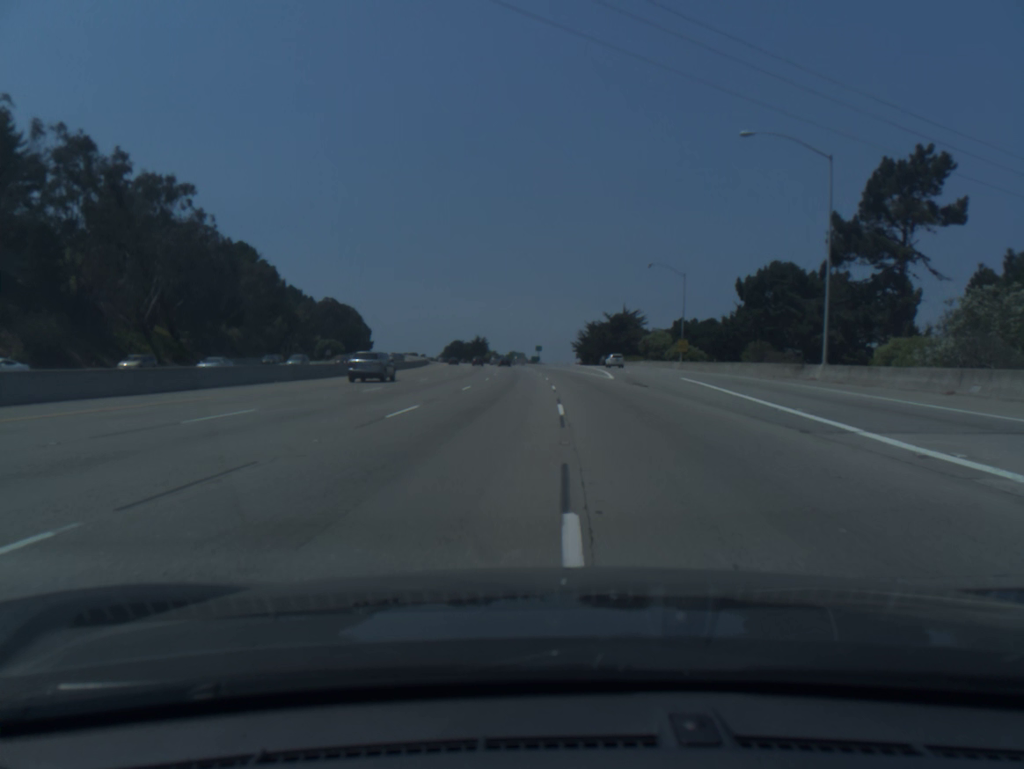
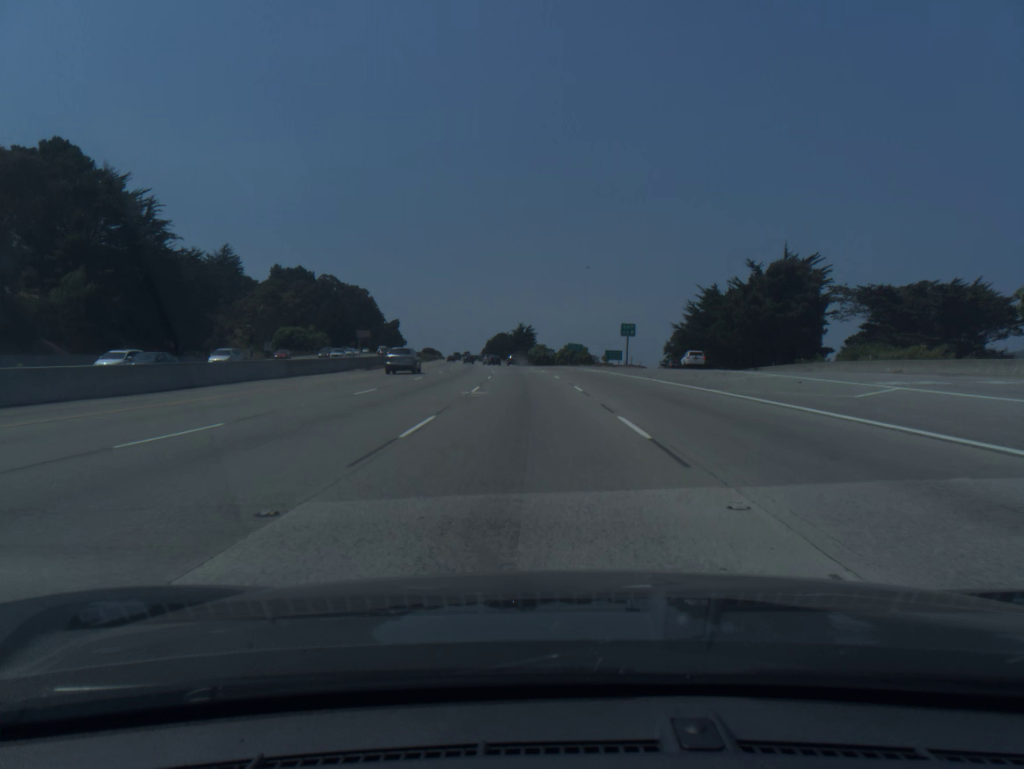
(-3.3, +92.3) m; -4°
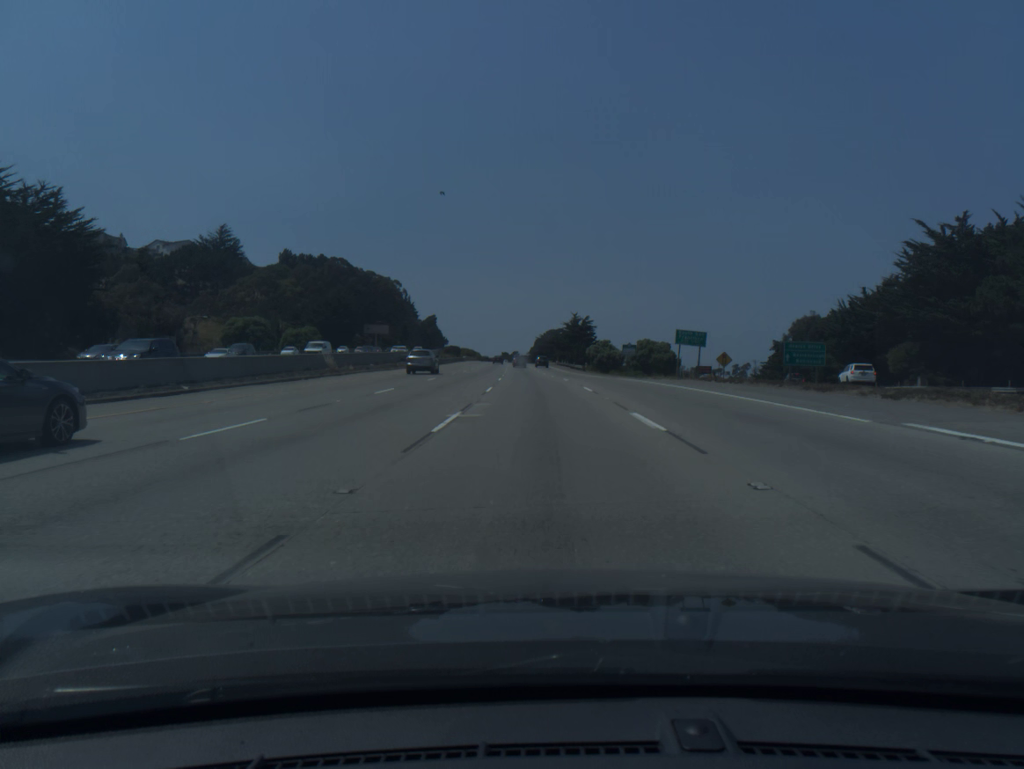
(-1.9, +57.4) m; -4°
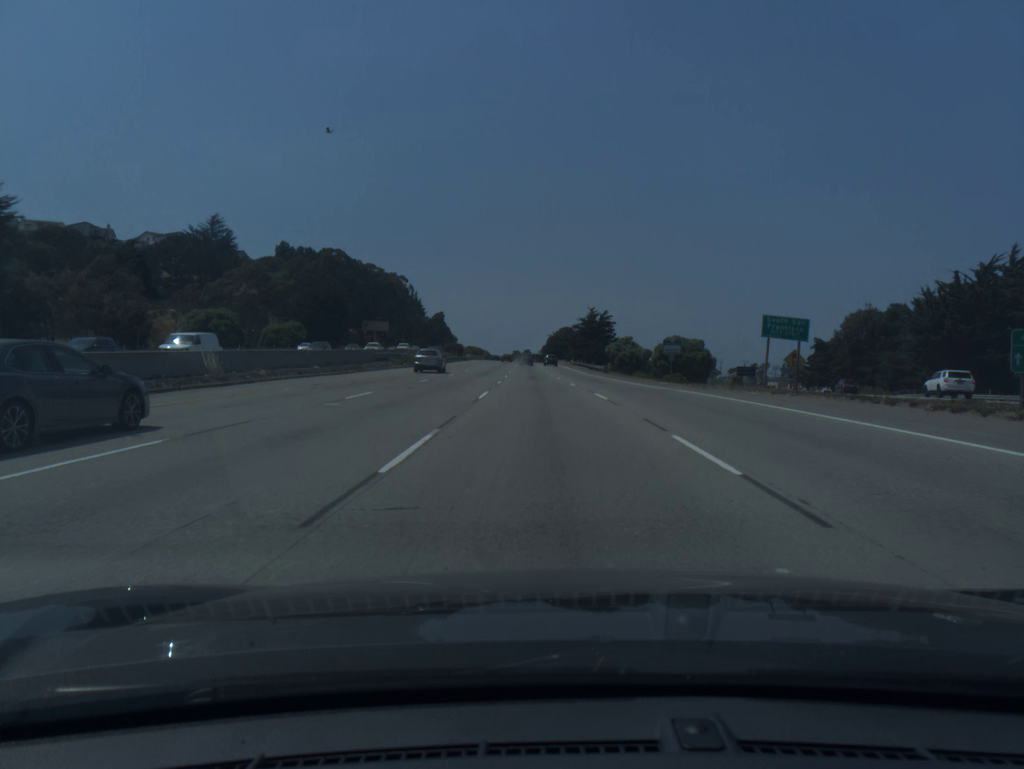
(-0.2, +19.0) m; -1°
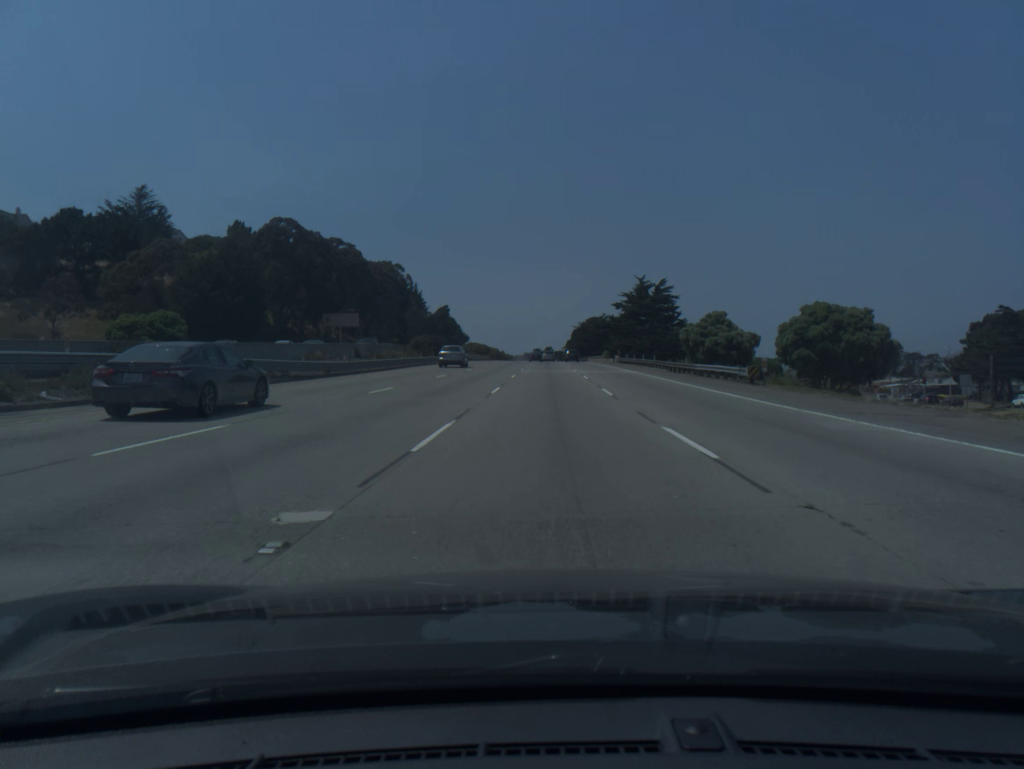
(-0.9, +57.0) m; -2°
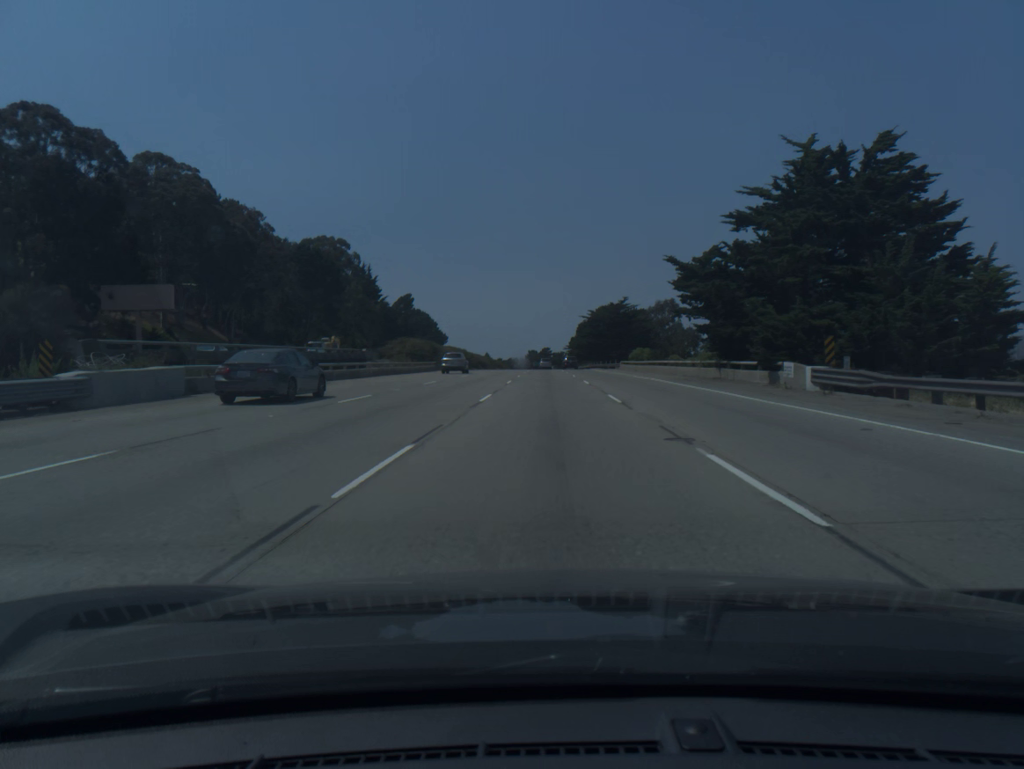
(+0.3, +76.3) m; 0°
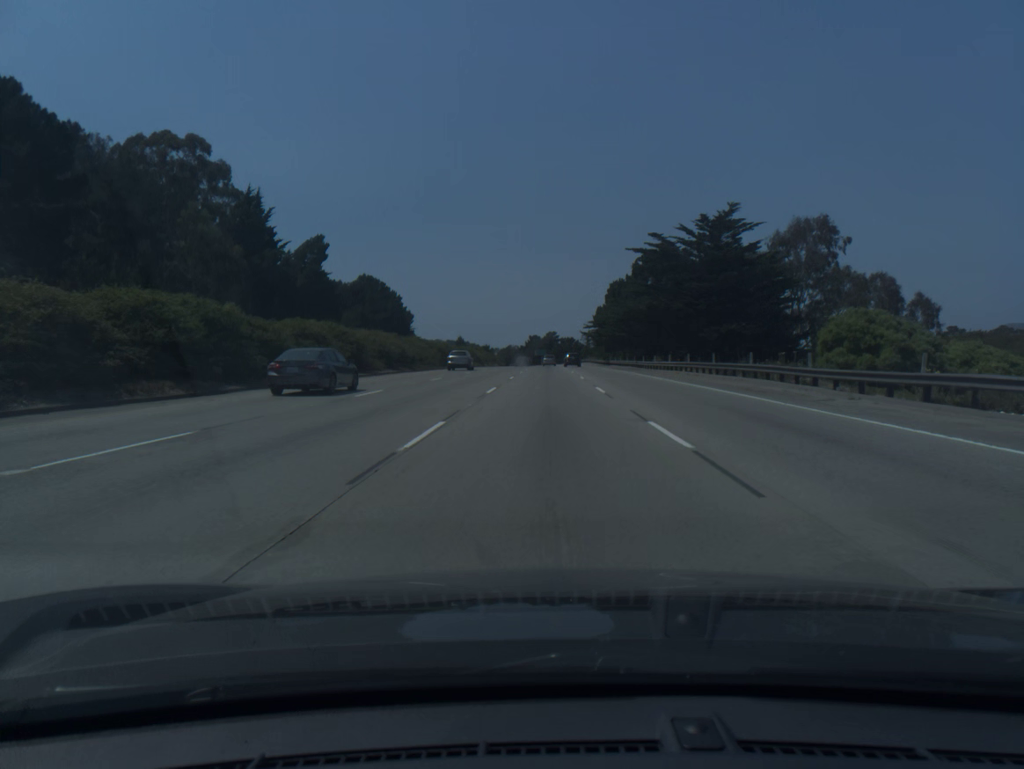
(-0.1, +95.7) m; -1°
